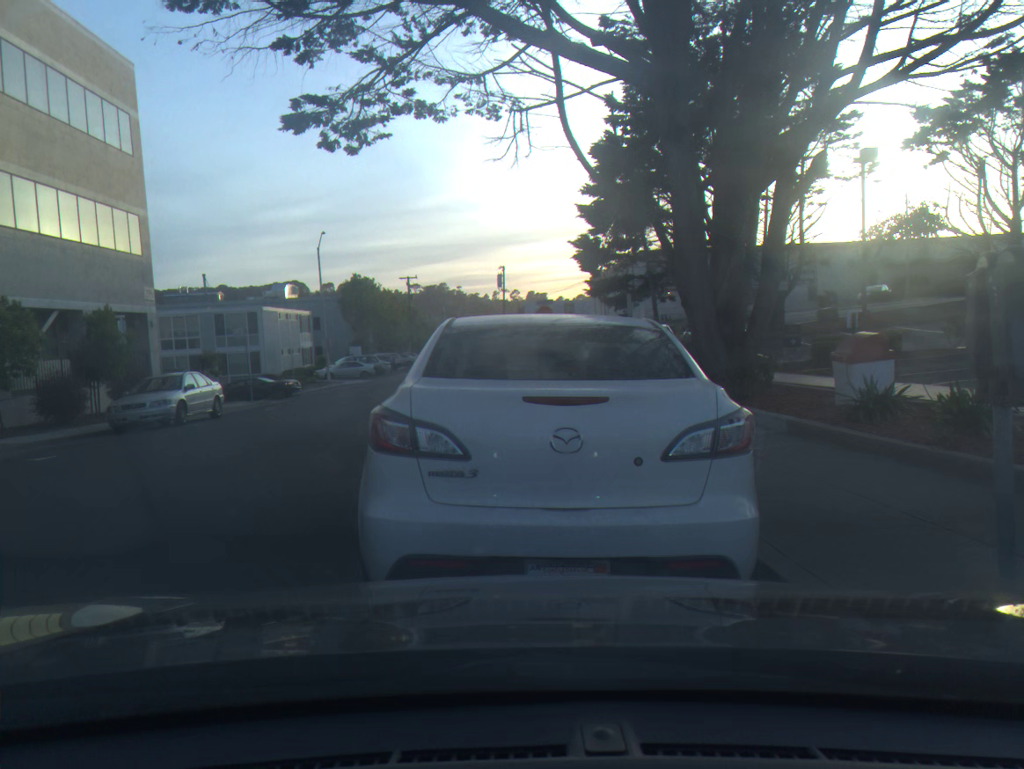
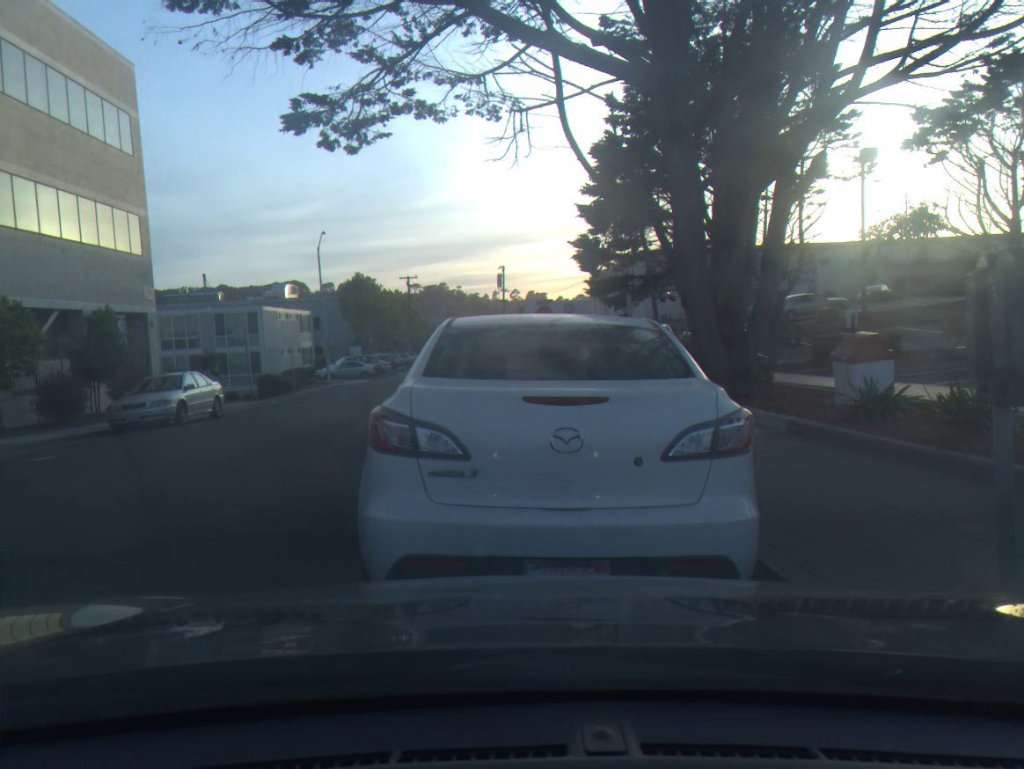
(0.0, 0.0) m; 0°
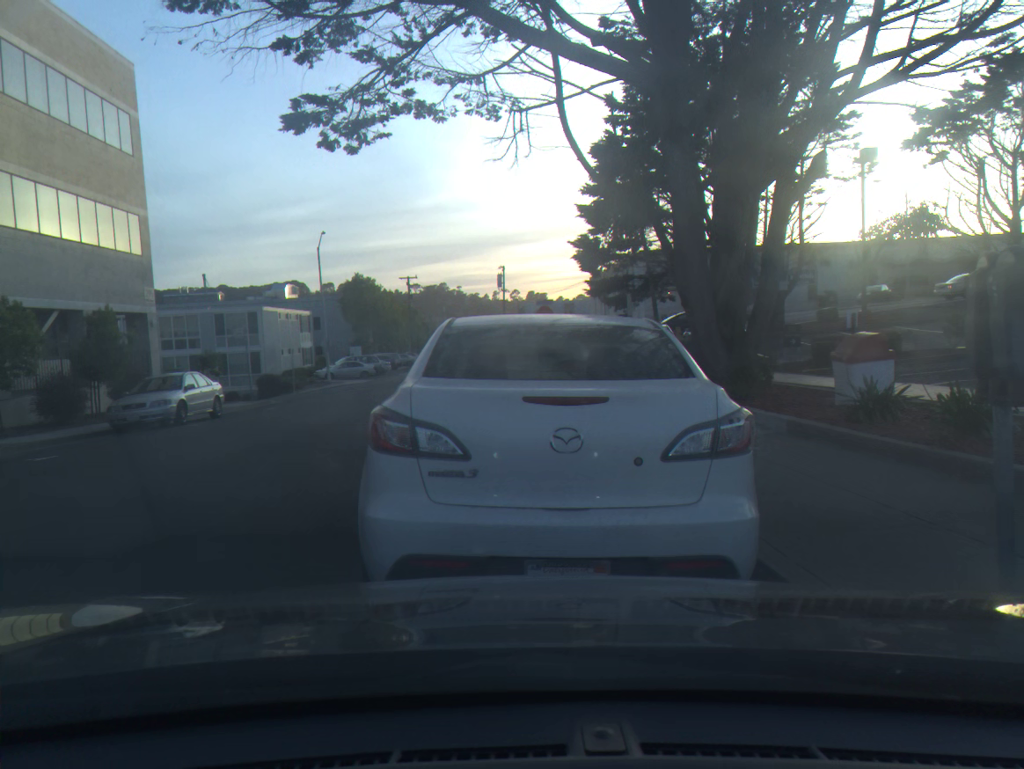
(0.0, 0.0) m; 0°
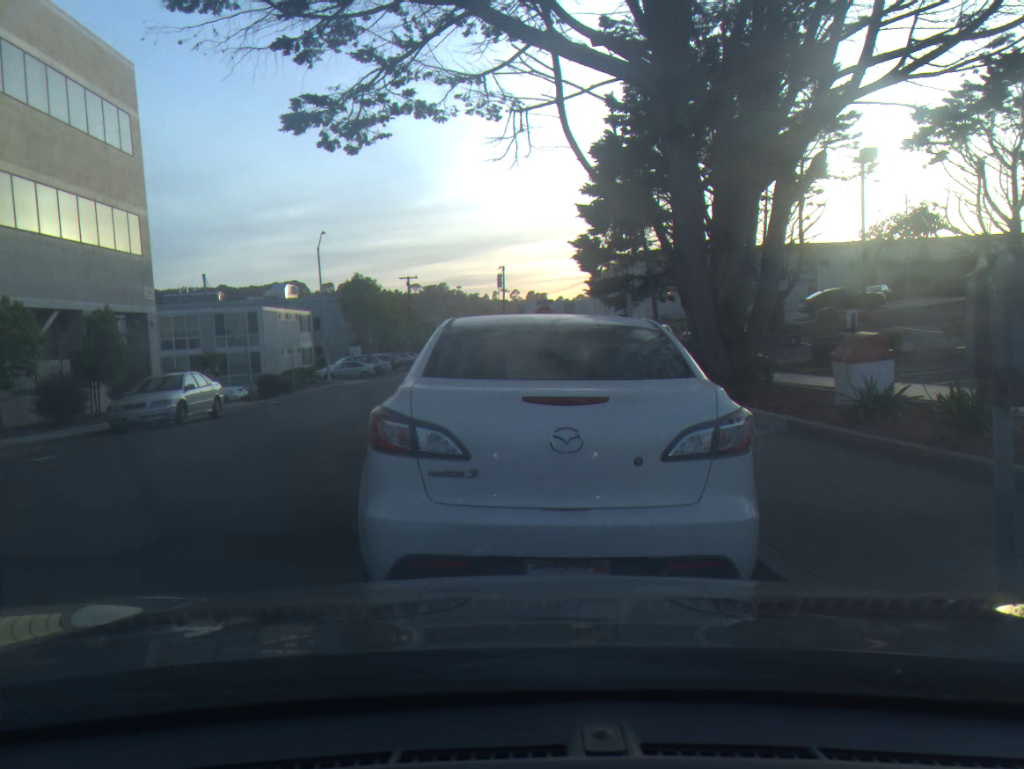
(0.0, 0.0) m; 0°
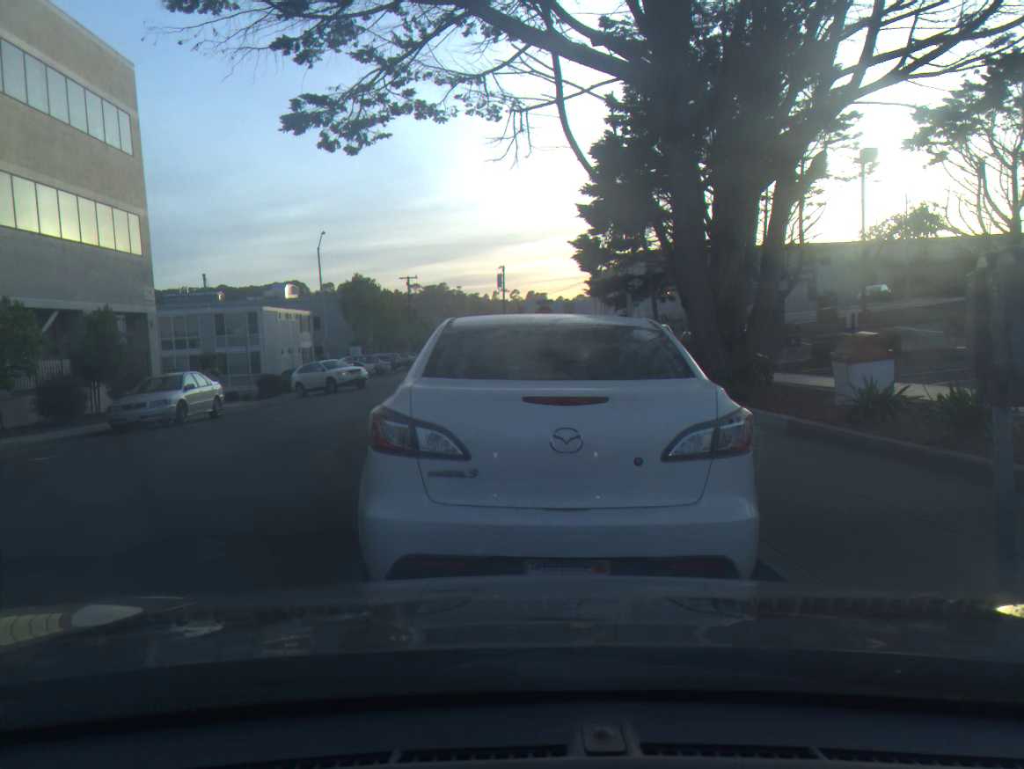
(0.0, 0.0) m; 0°
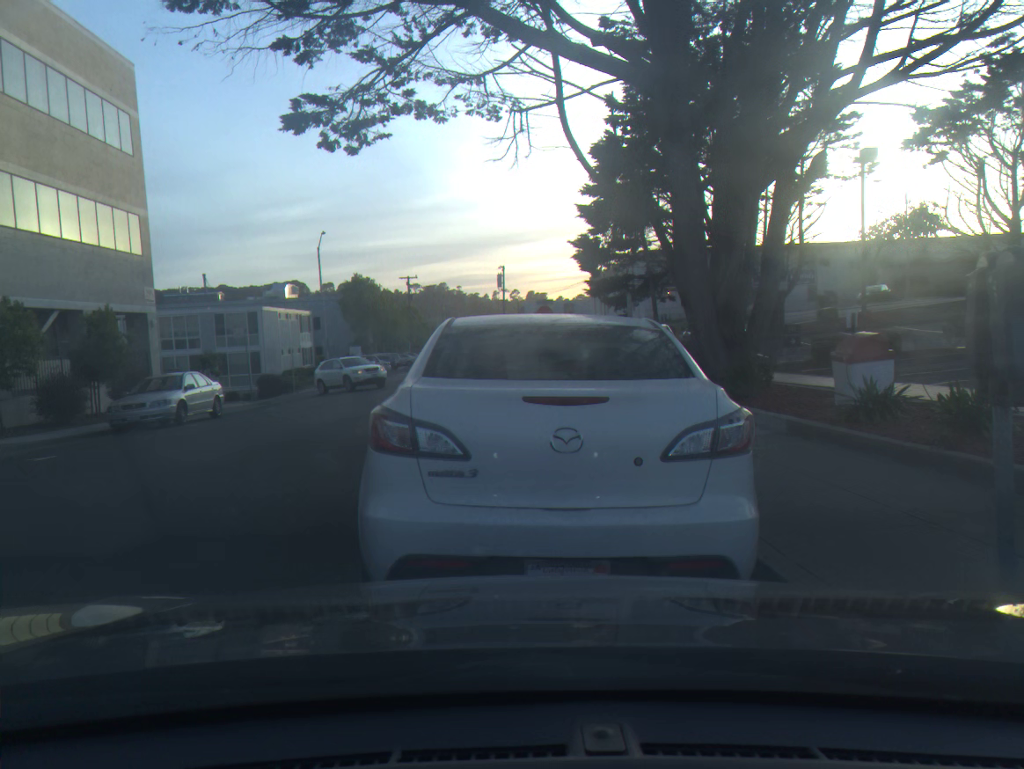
(0.0, 0.0) m; 0°
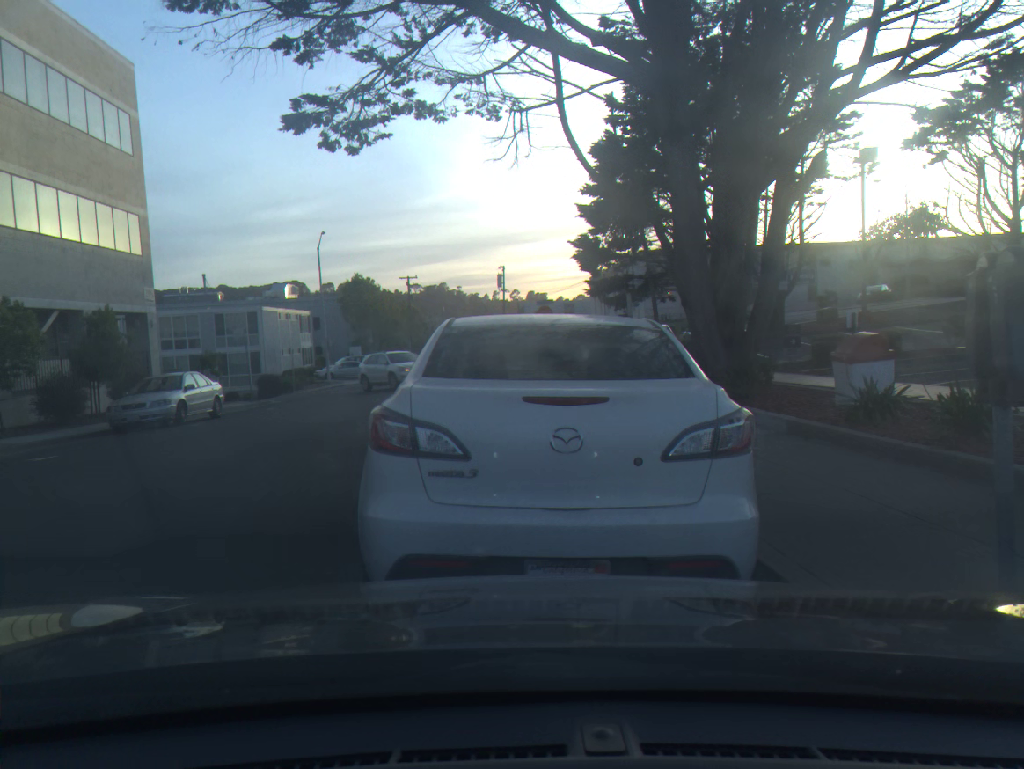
(0.0, 0.0) m; 0°
